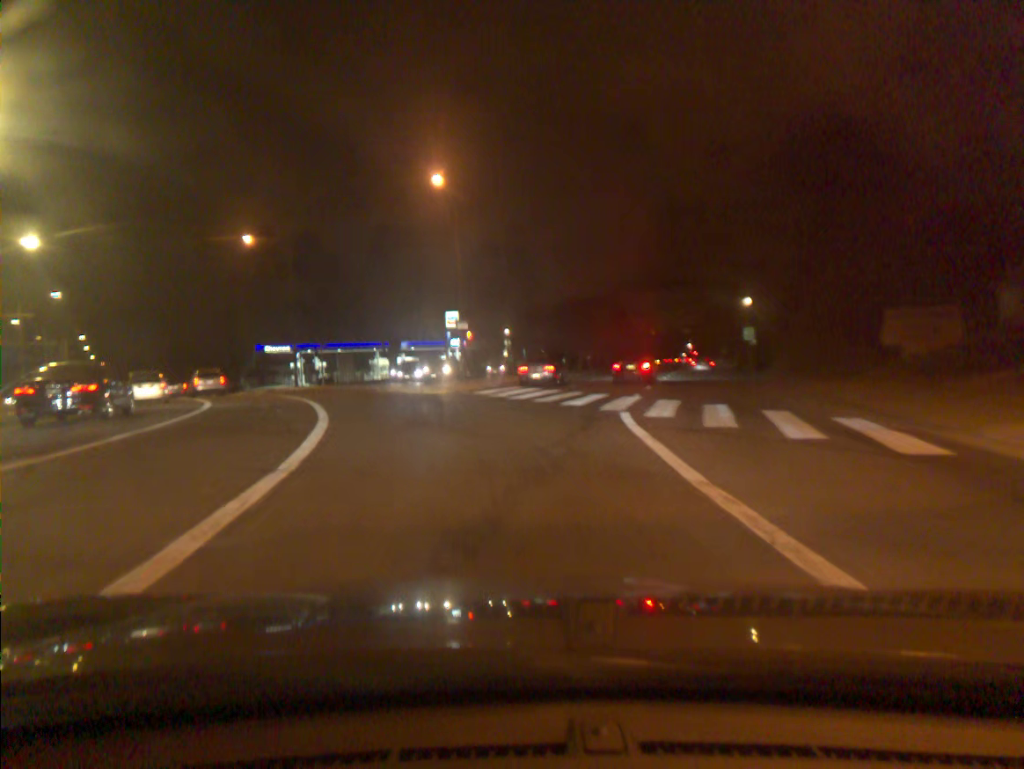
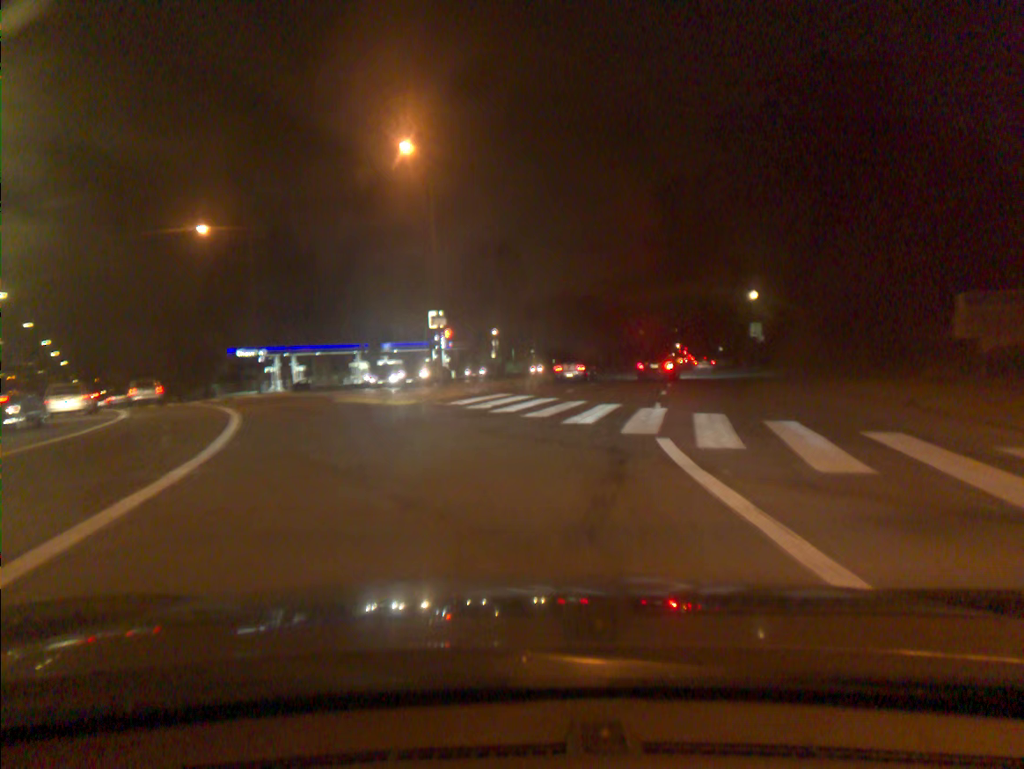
(+0.1, +5.9) m; +1°
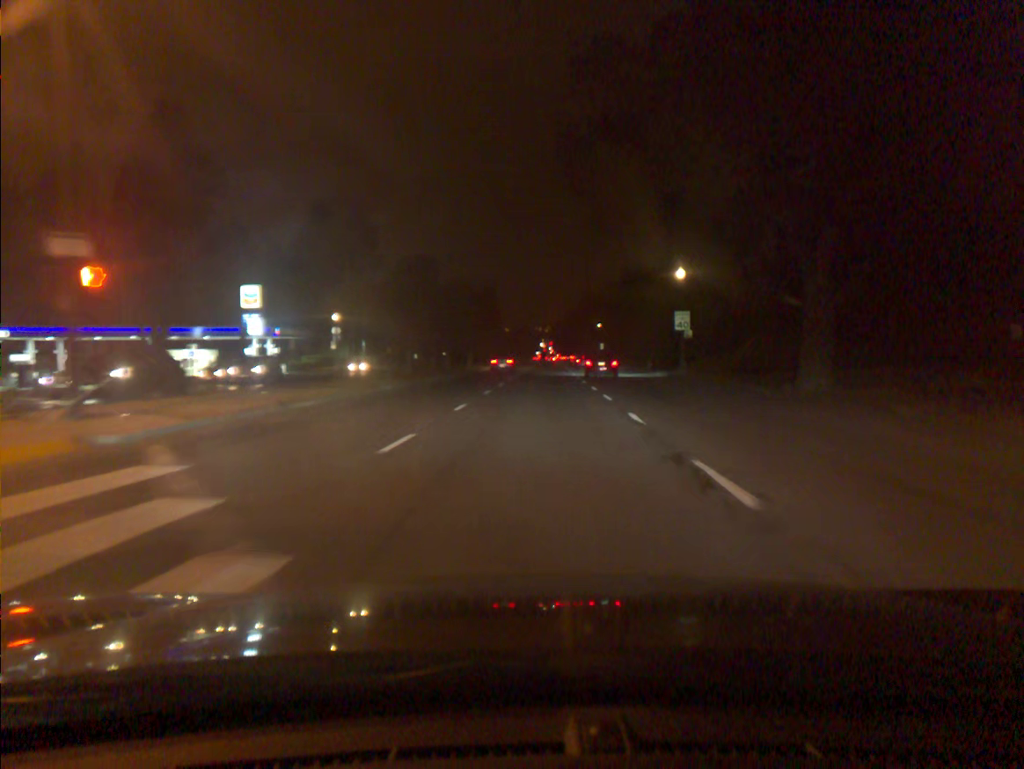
(+1.5, +19.8) m; +10°
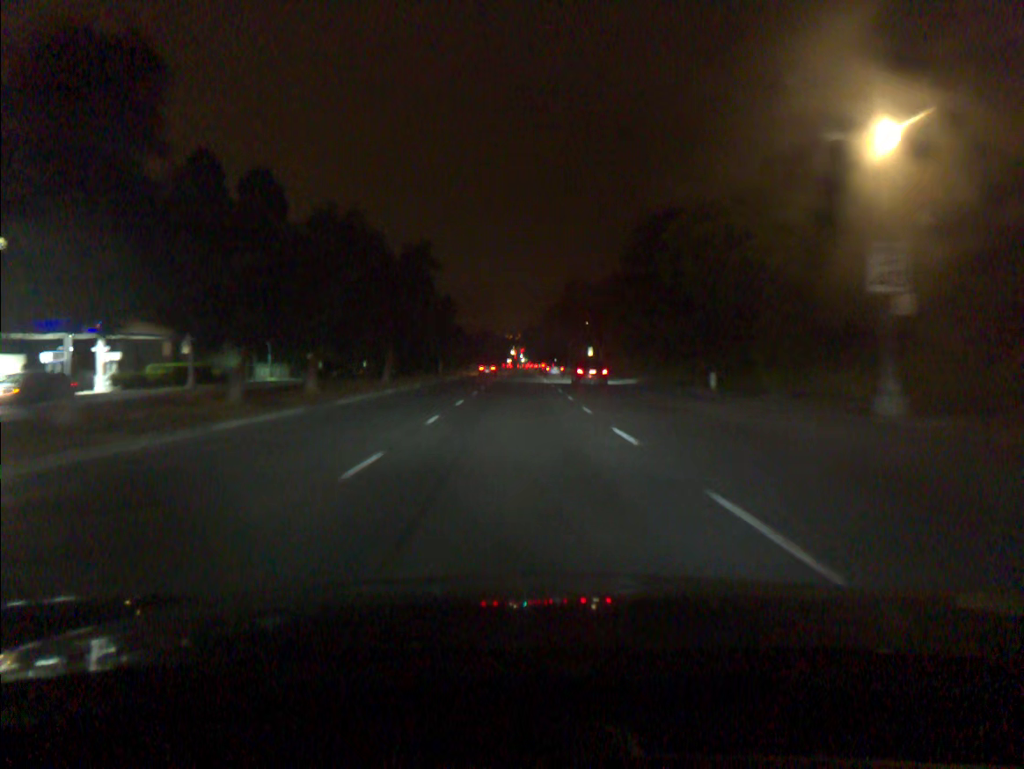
(+0.8, +30.6) m; +2°
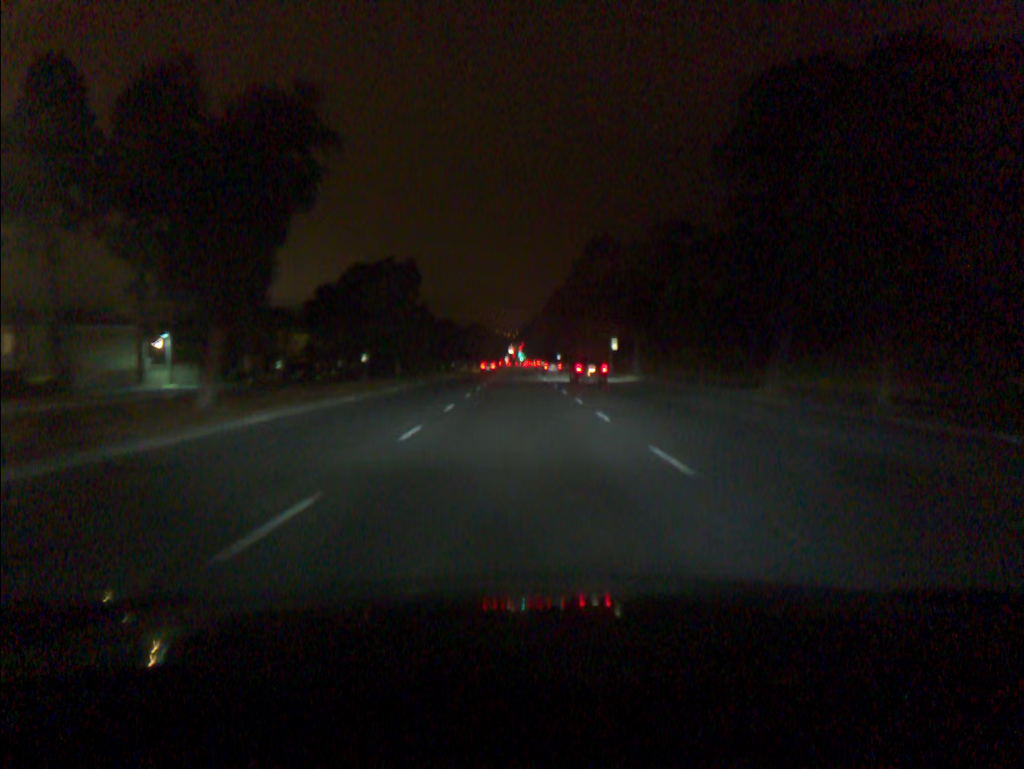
(0.0, +25.5) m; 0°
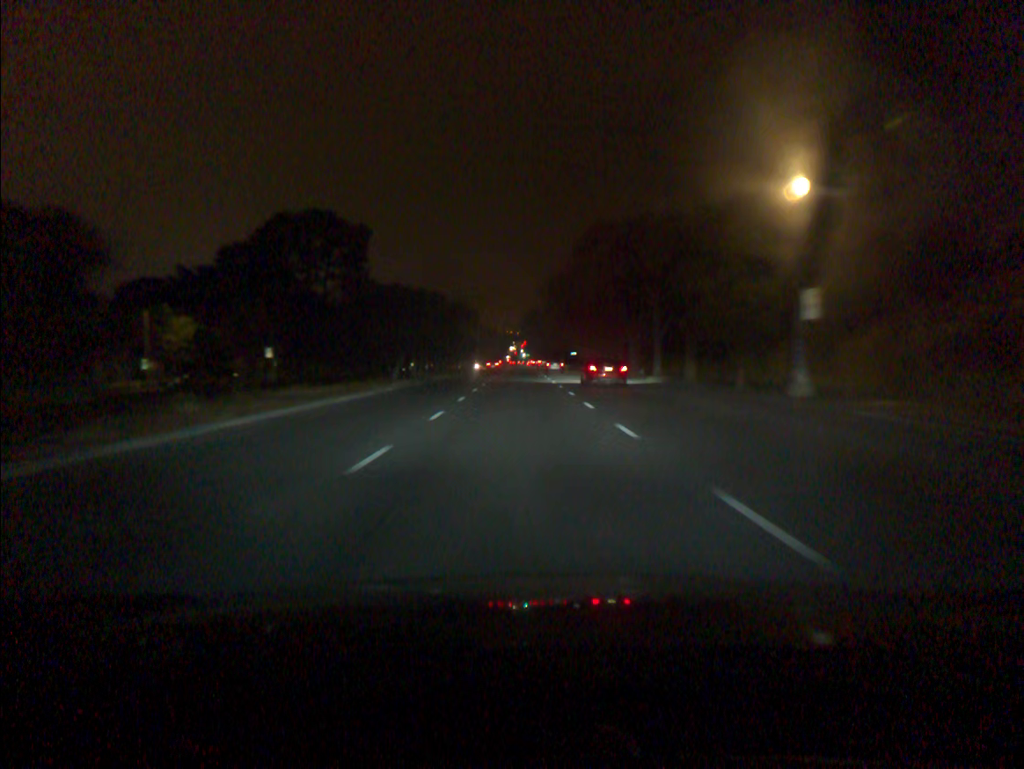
(0.0, +47.4) m; 0°
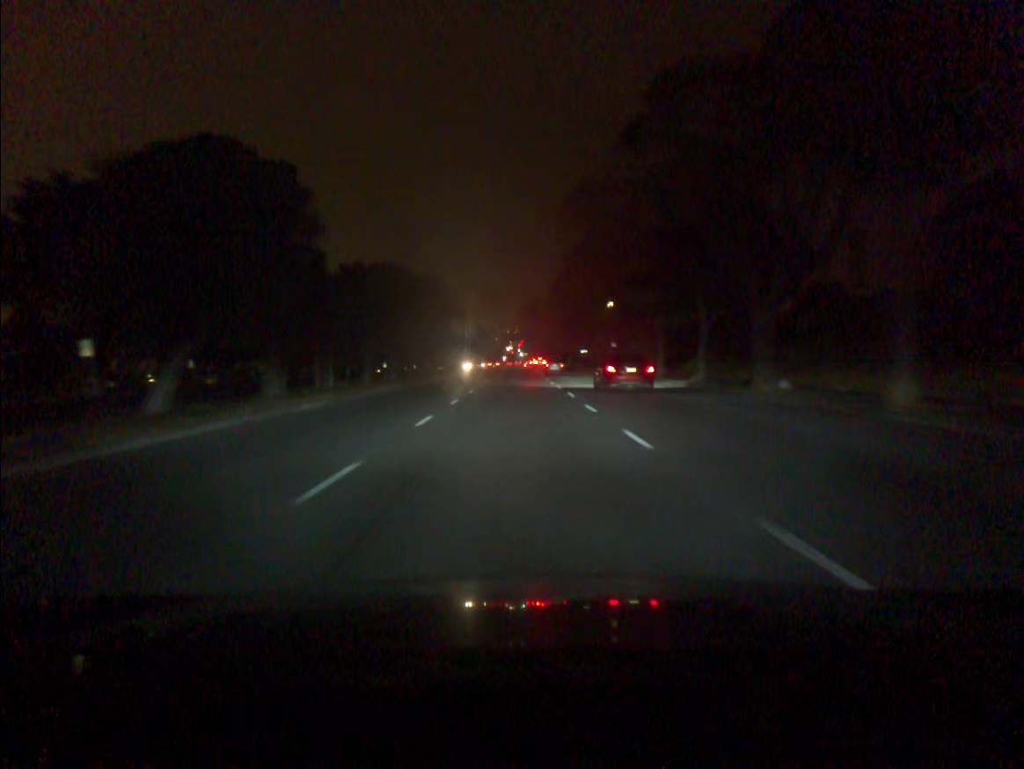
(+0.1, +31.1) m; 0°
